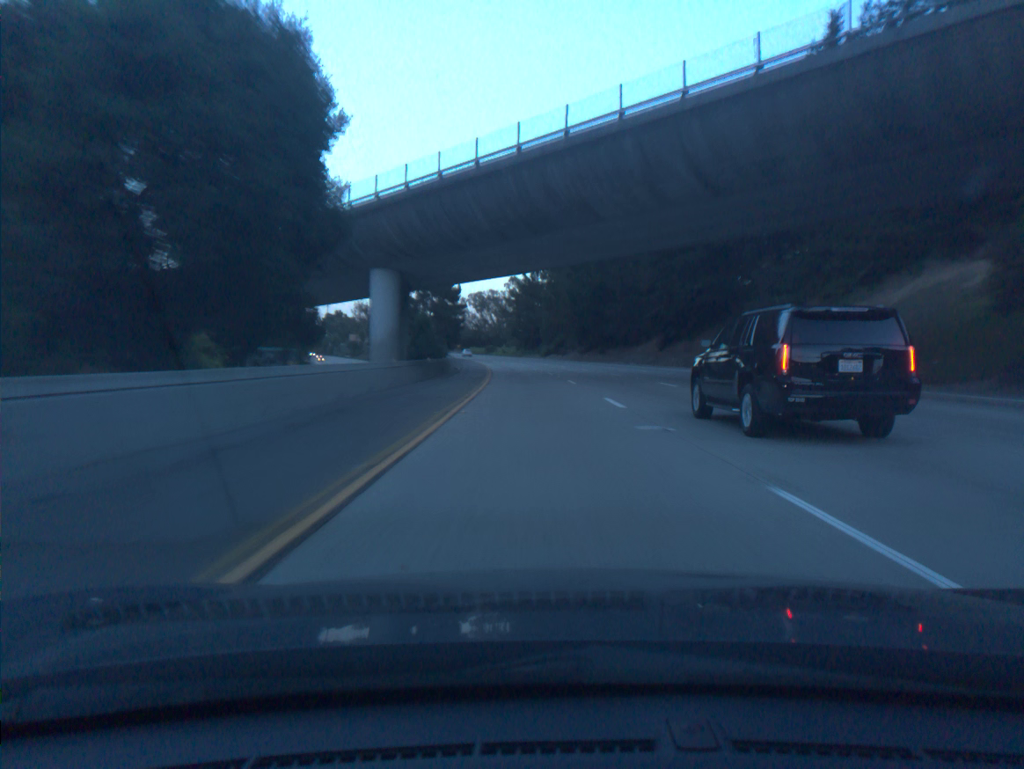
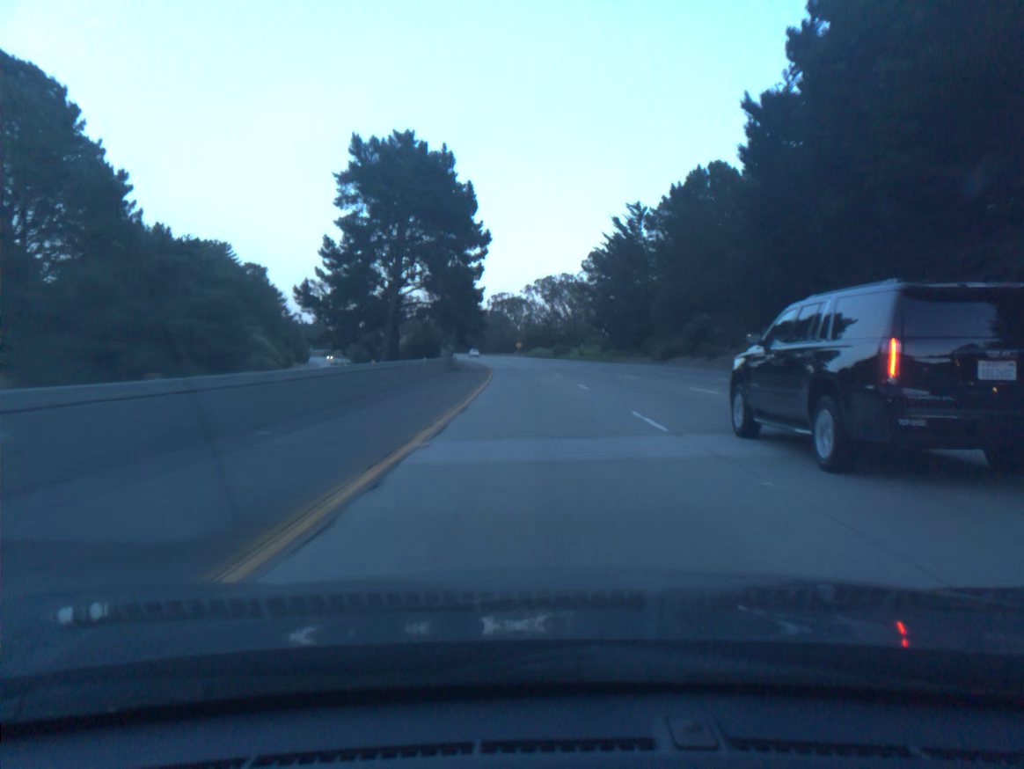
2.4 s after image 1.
(-3.5, +78.2) m; -5°
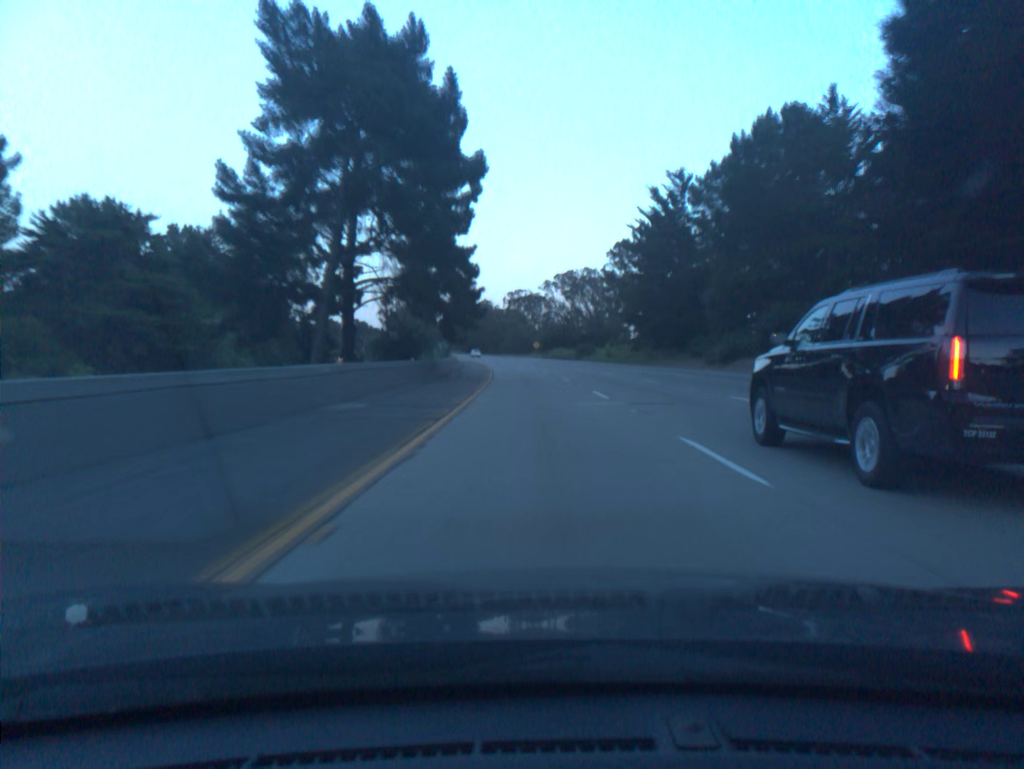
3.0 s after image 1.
(-0.2, +19.6) m; -1°
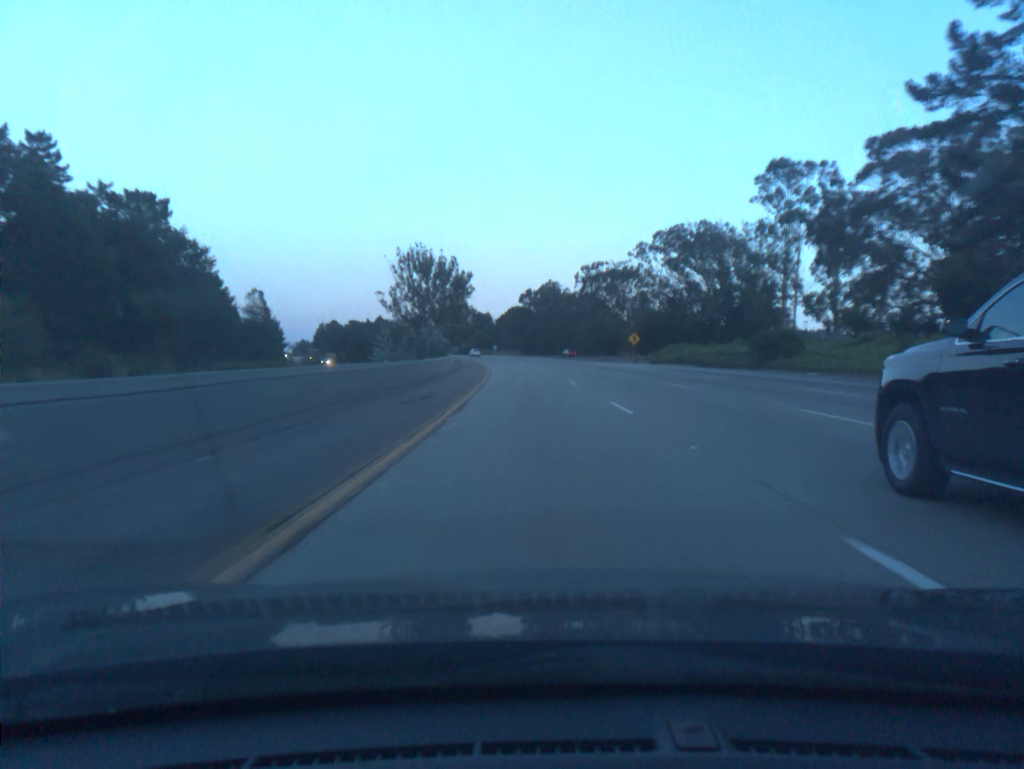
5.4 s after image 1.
(-3.7, +78.4) m; -5°
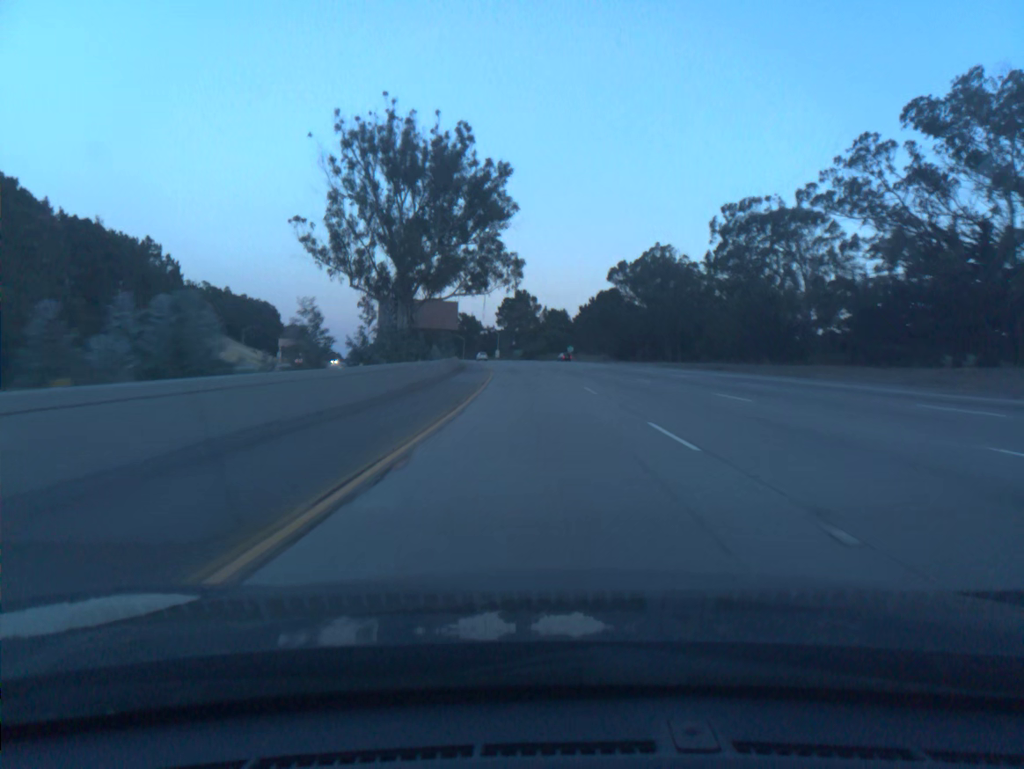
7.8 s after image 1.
(-3.9, +78.5) m; -6°
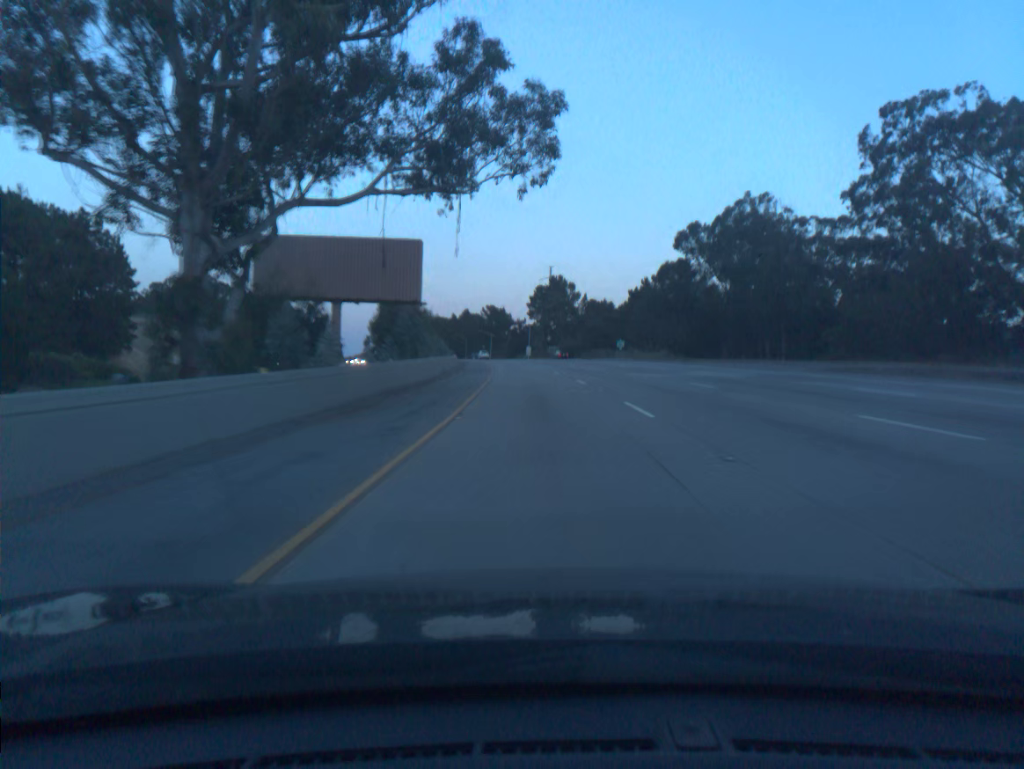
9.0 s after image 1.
(-0.9, +39.3) m; -3°
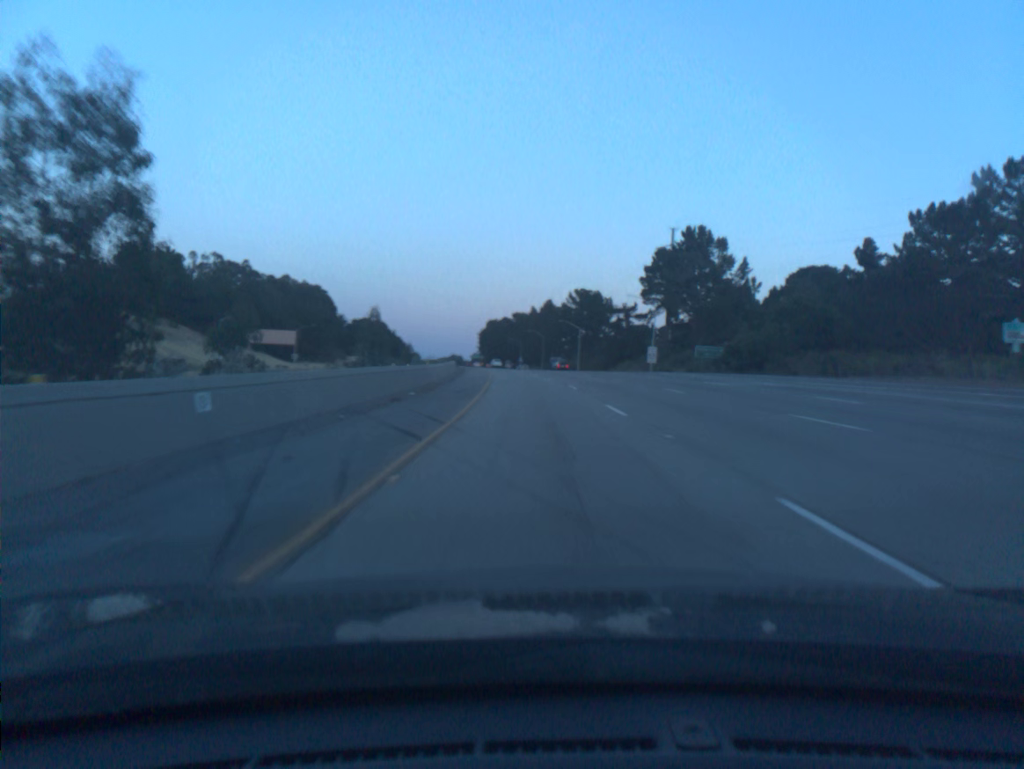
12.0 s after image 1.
(-5.7, +97.8) m; -7°
